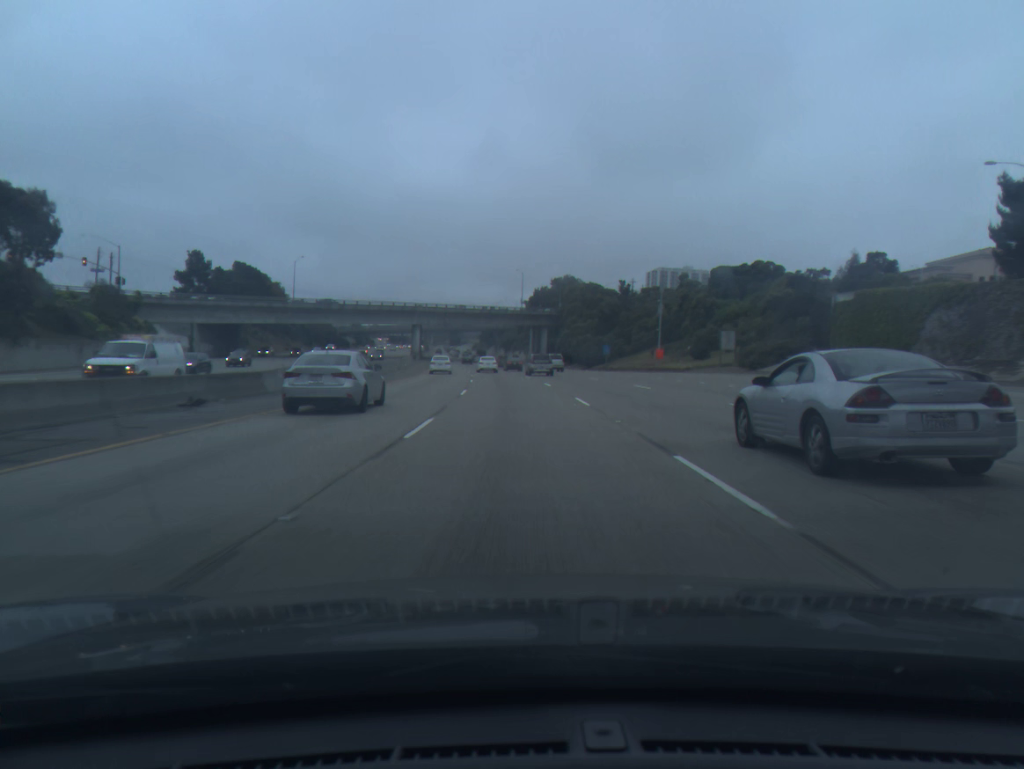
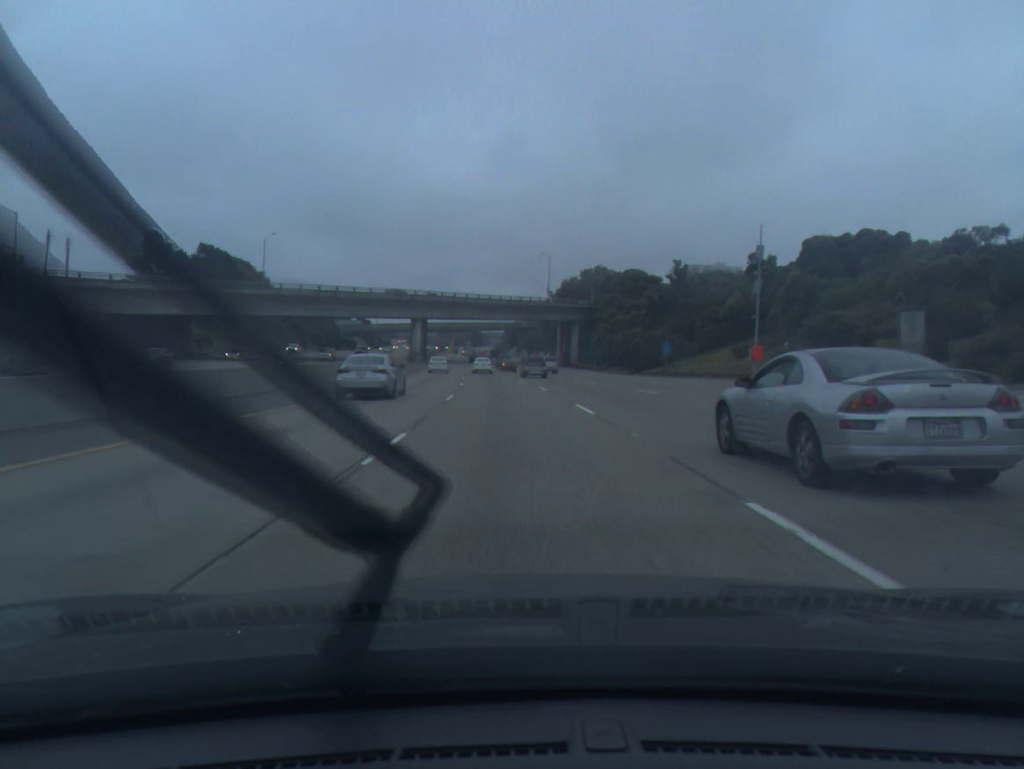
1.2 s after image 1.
(-0.5, +32.1) m; -2°
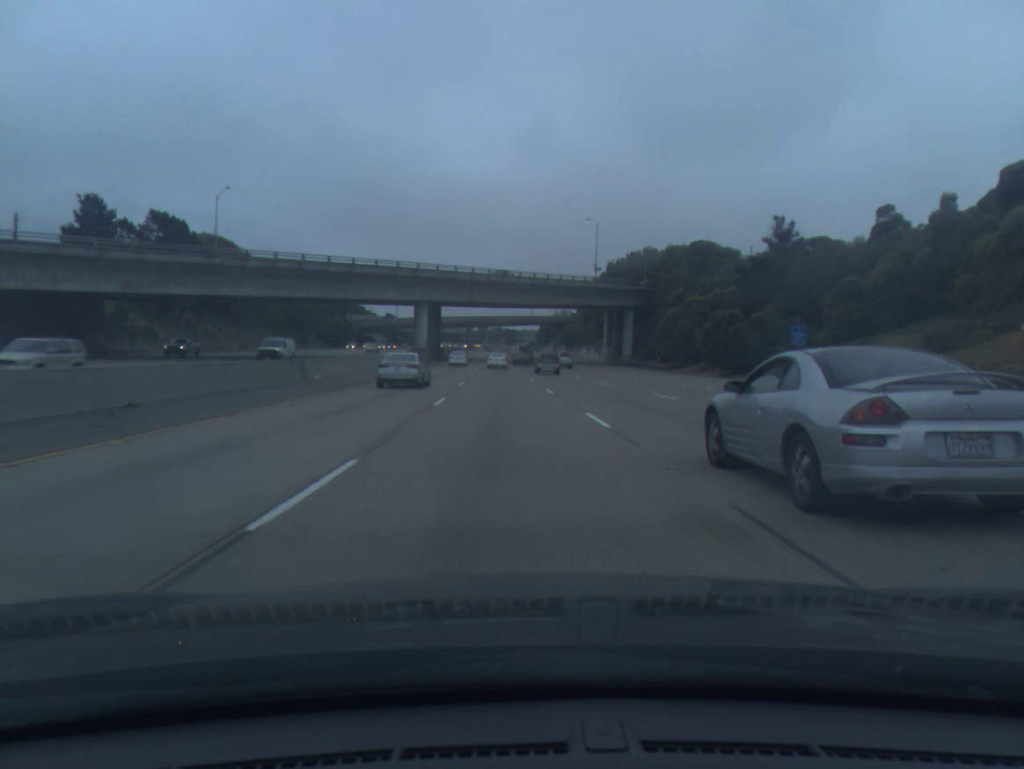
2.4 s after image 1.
(-0.7, +32.6) m; -3°
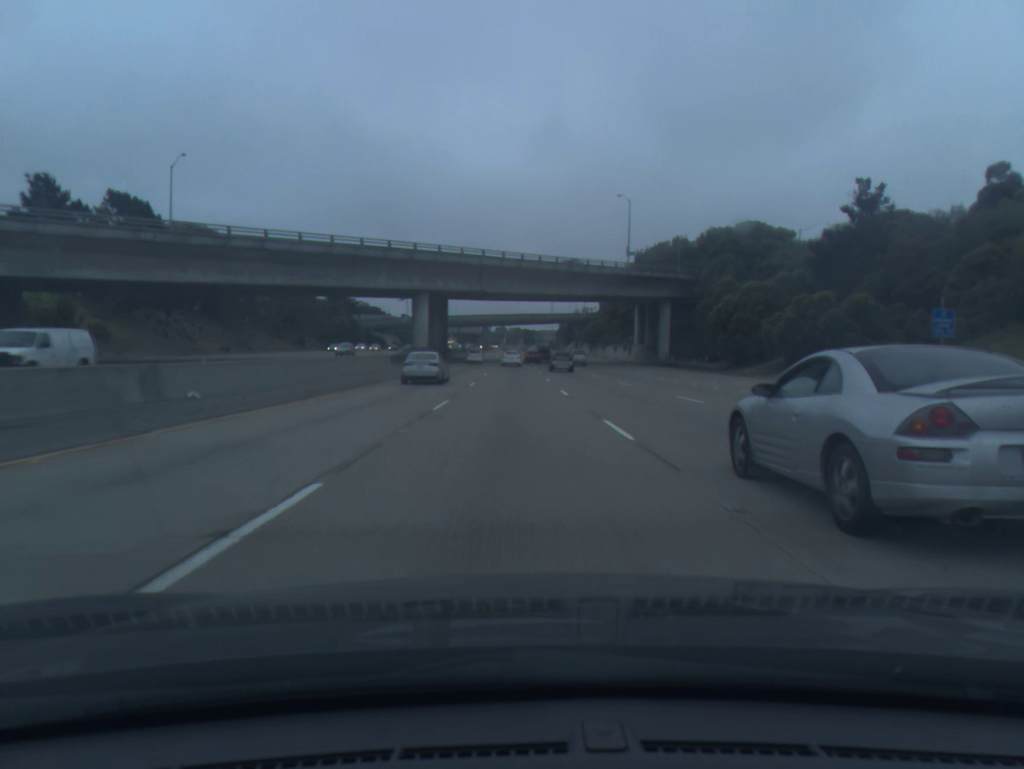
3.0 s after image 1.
(-0.2, +16.6) m; -1°
